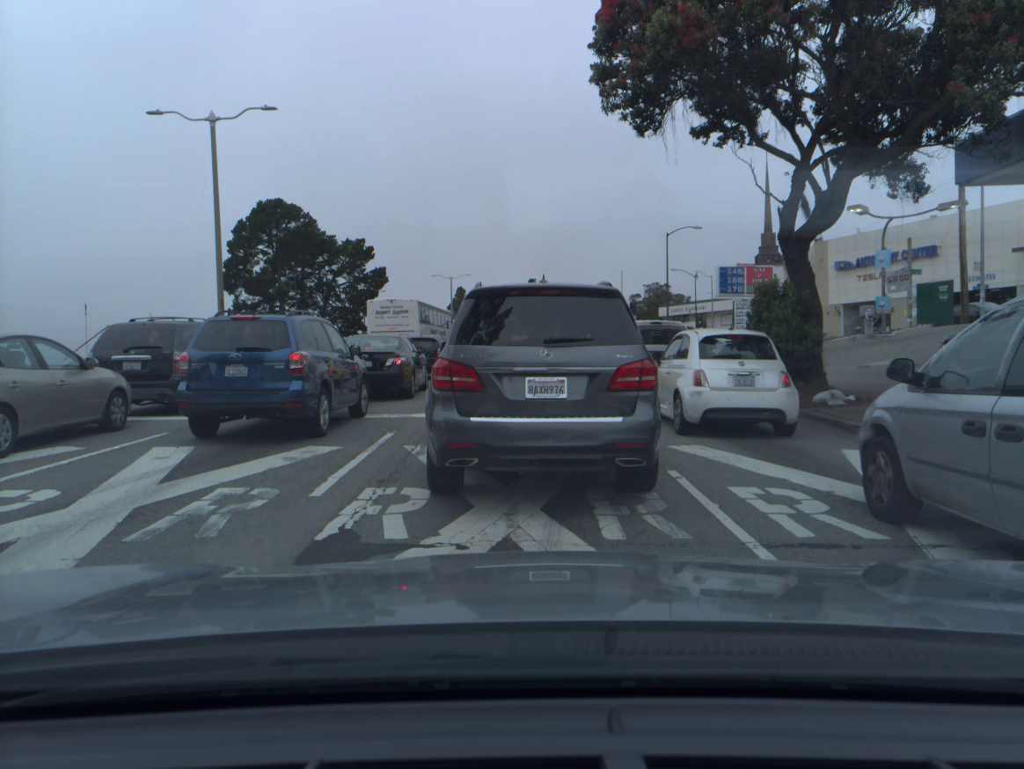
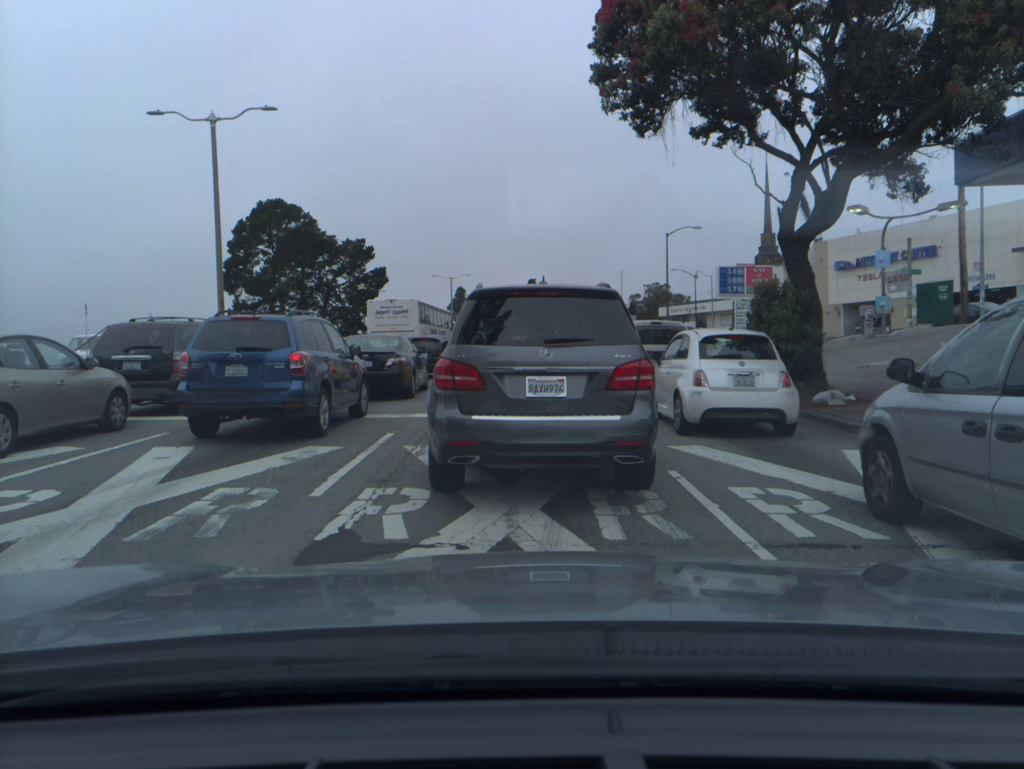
(0.0, 0.0) m; 0°
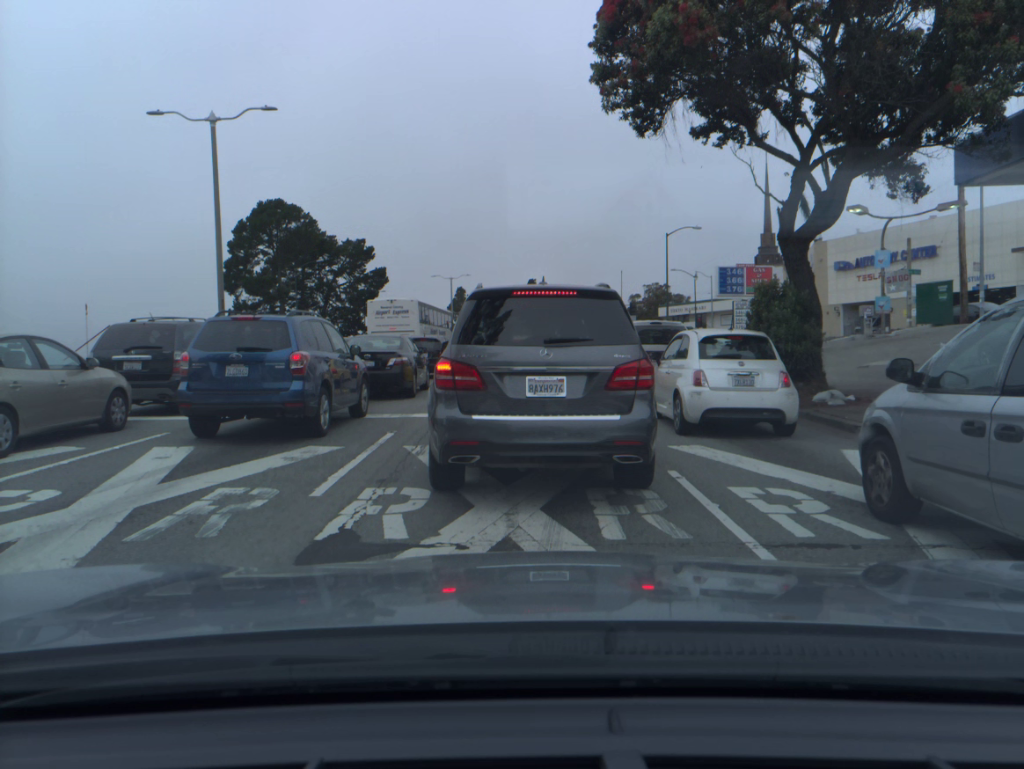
(0.0, 0.0) m; 0°
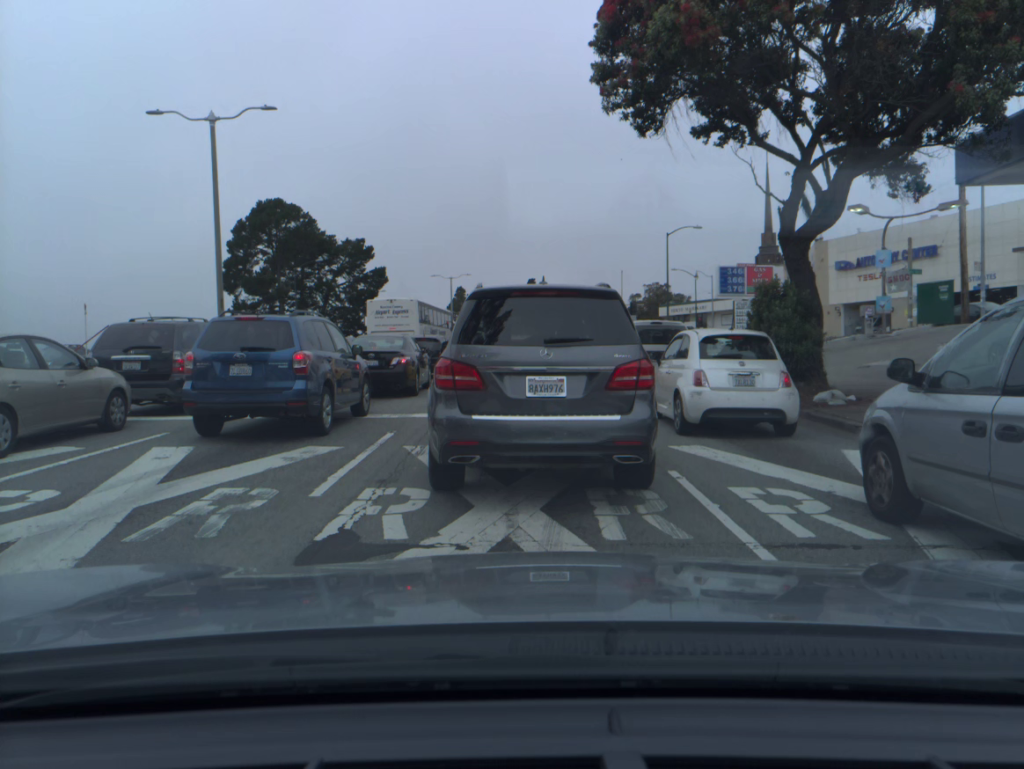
(0.0, 0.0) m; 0°
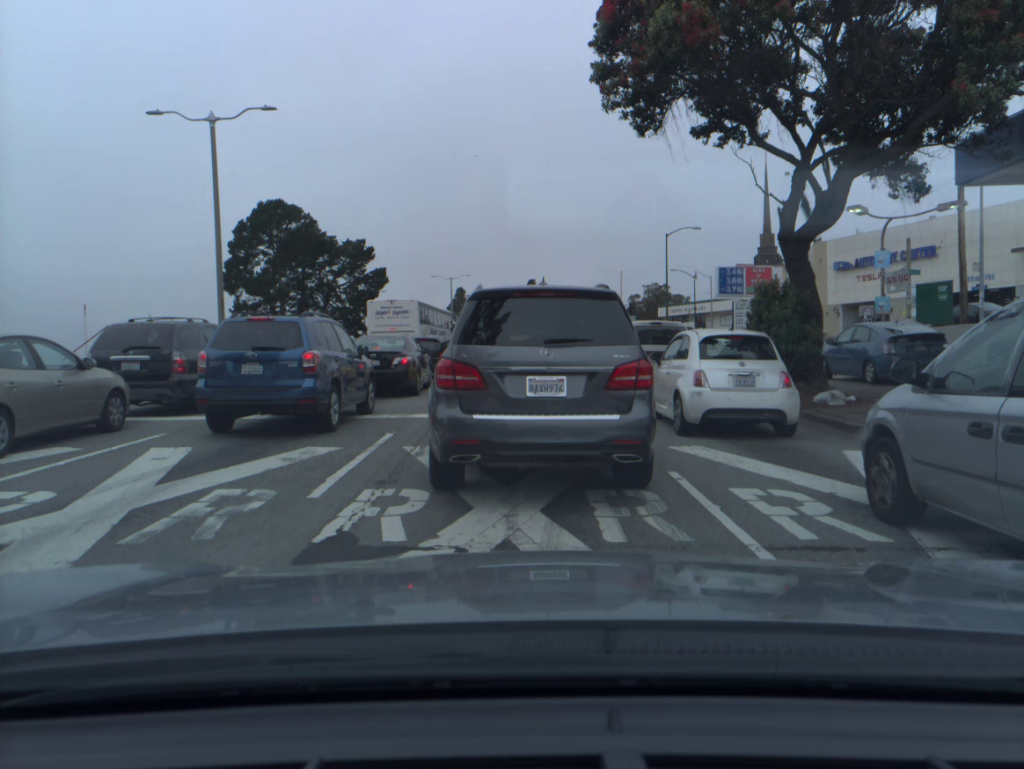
(0.0, 0.0) m; 0°
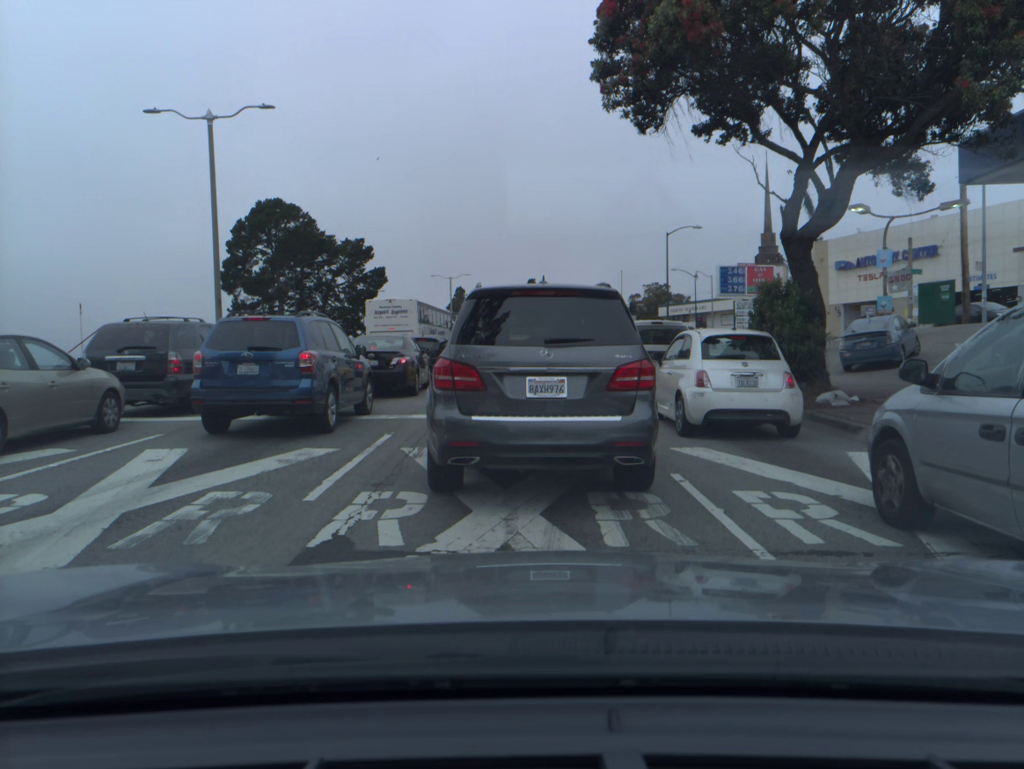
(0.0, +0.1) m; 0°
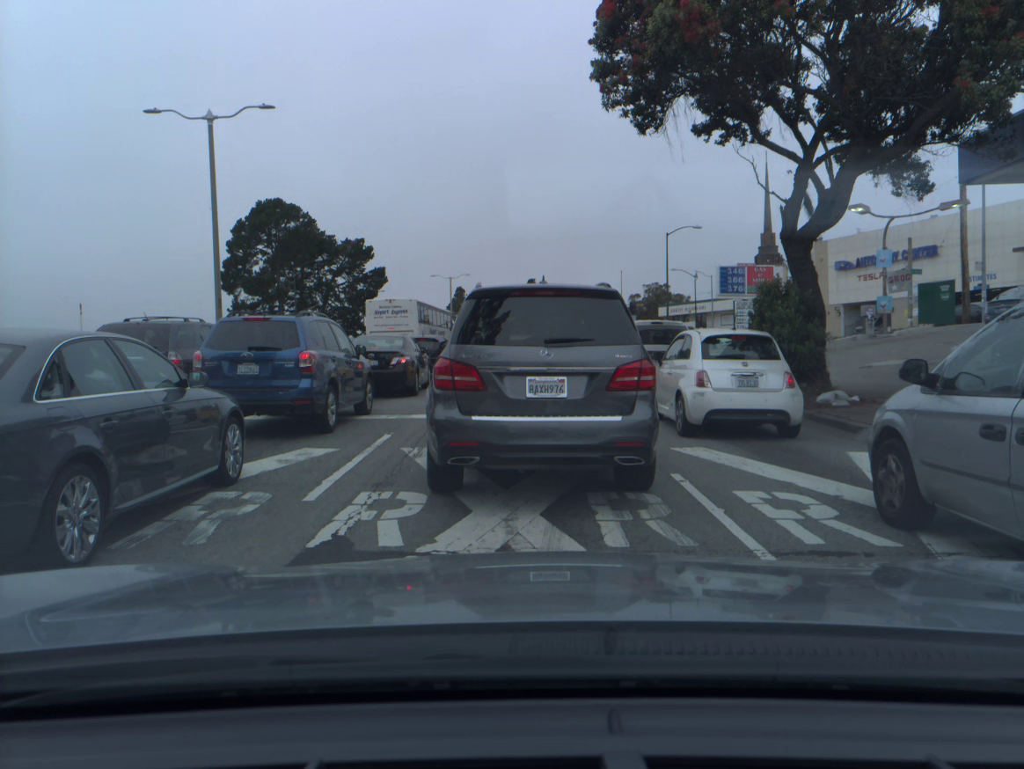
(0.0, 0.0) m; 0°
